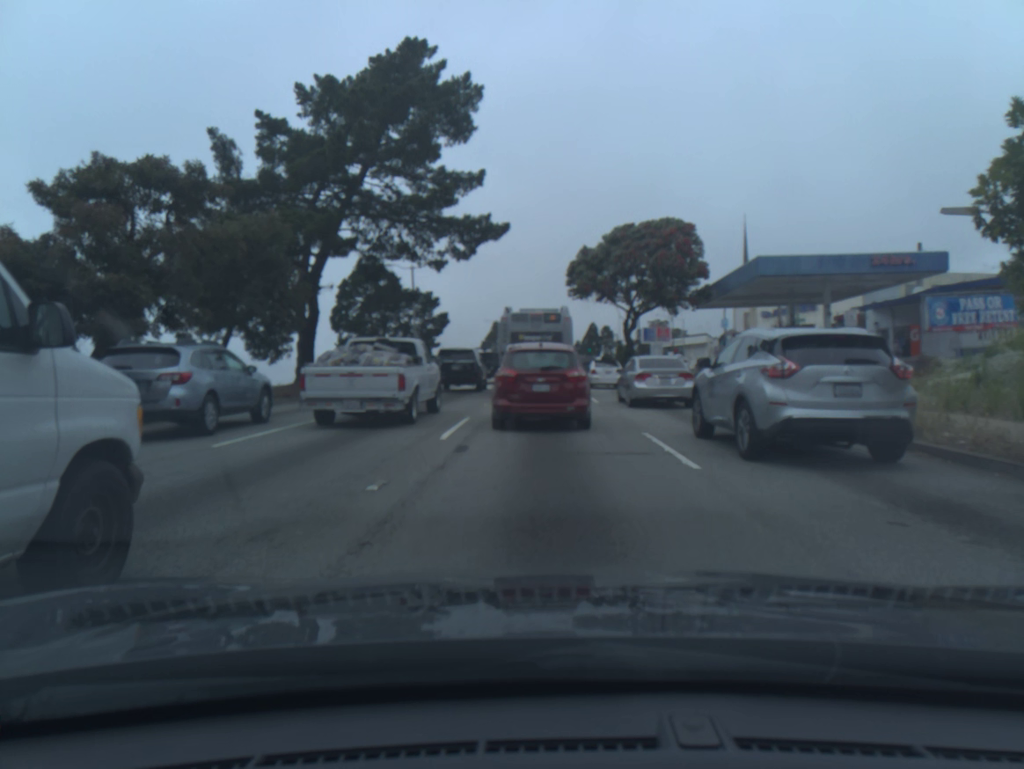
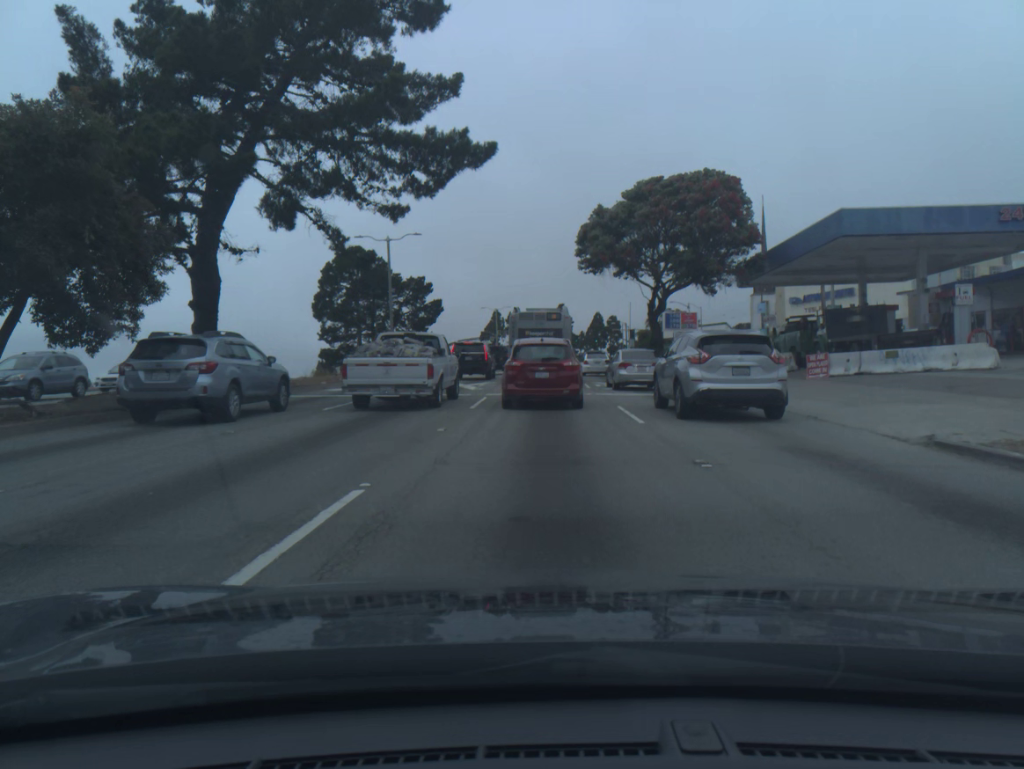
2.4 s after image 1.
(-0.2, +9.7) m; -1°
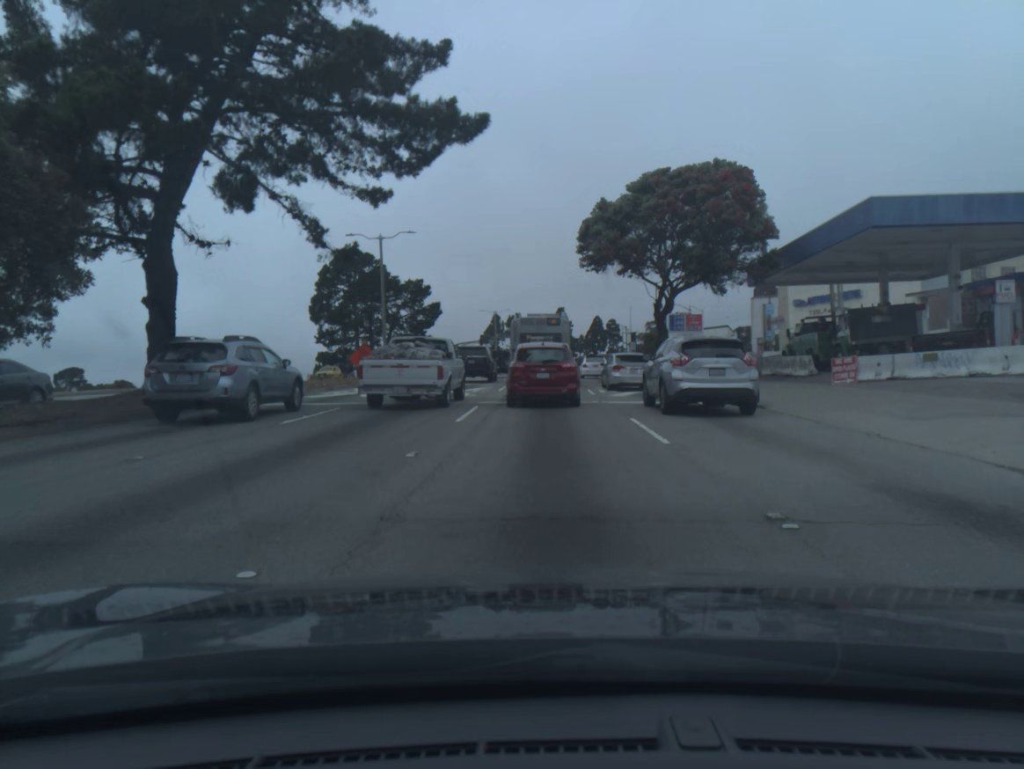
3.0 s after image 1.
(0.0, +2.9) m; 0°
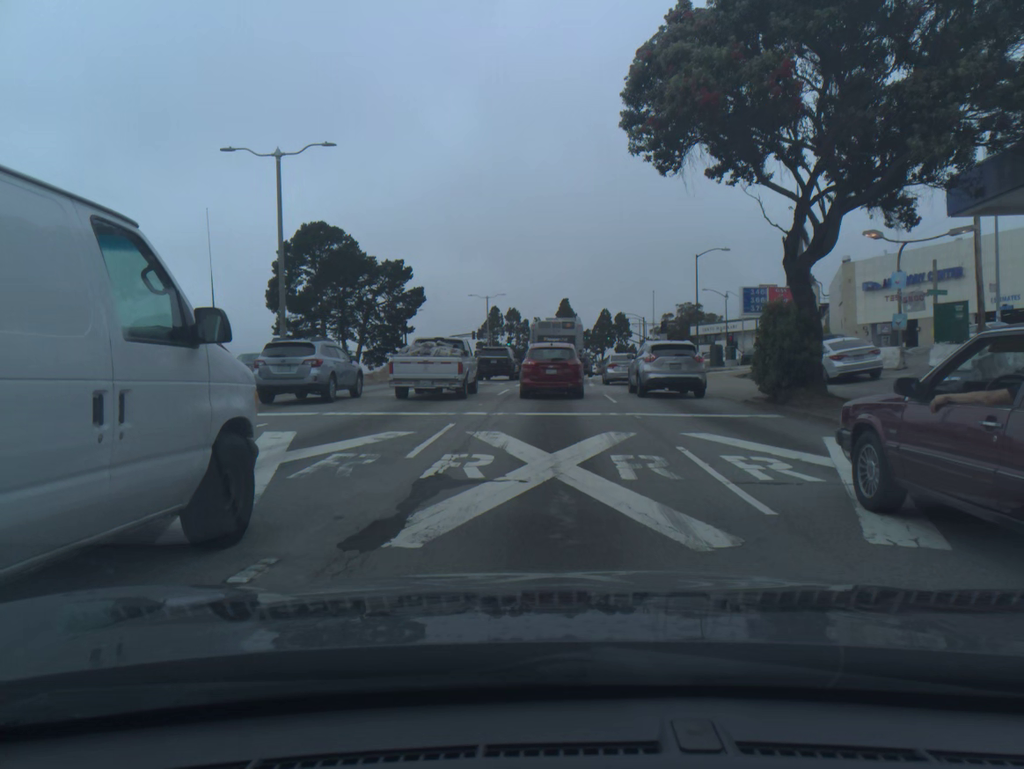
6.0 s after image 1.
(-0.1, +19.8) m; 0°
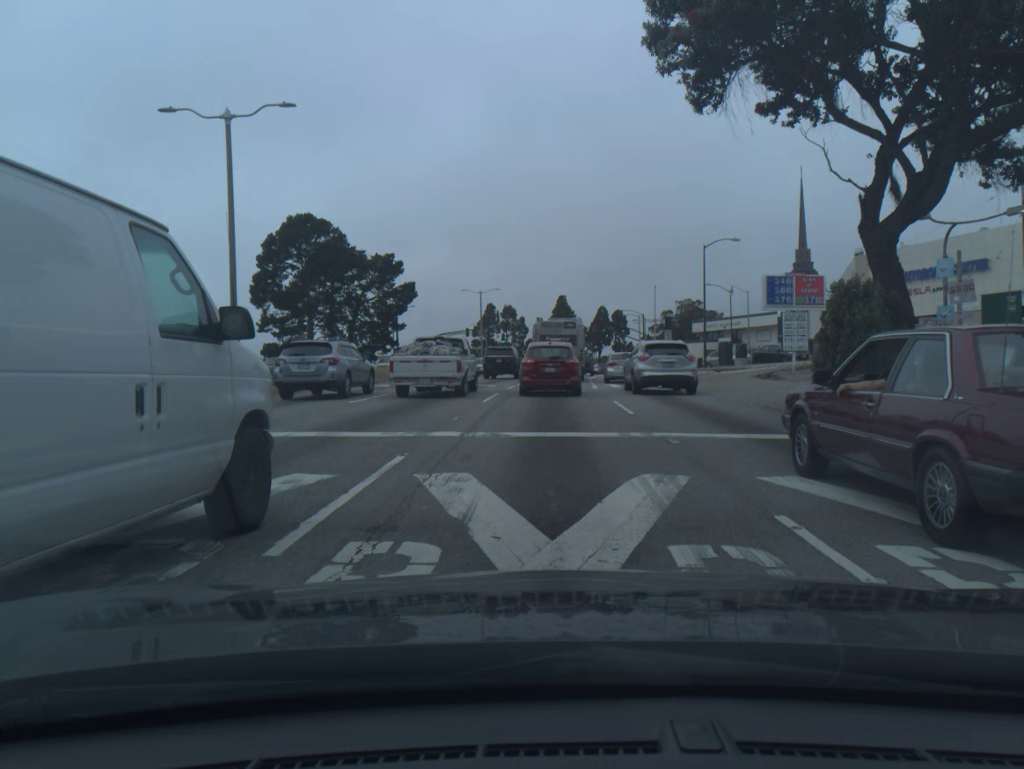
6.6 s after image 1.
(0.0, +4.6) m; 0°
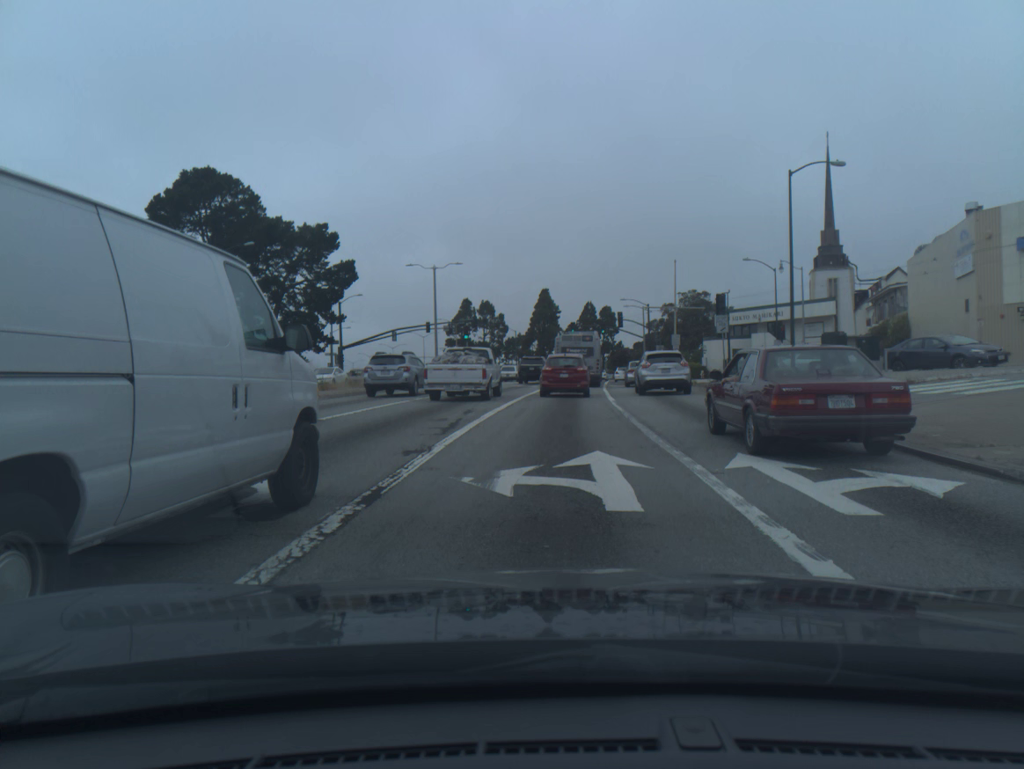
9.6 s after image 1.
(+0.3, +24.7) m; +1°
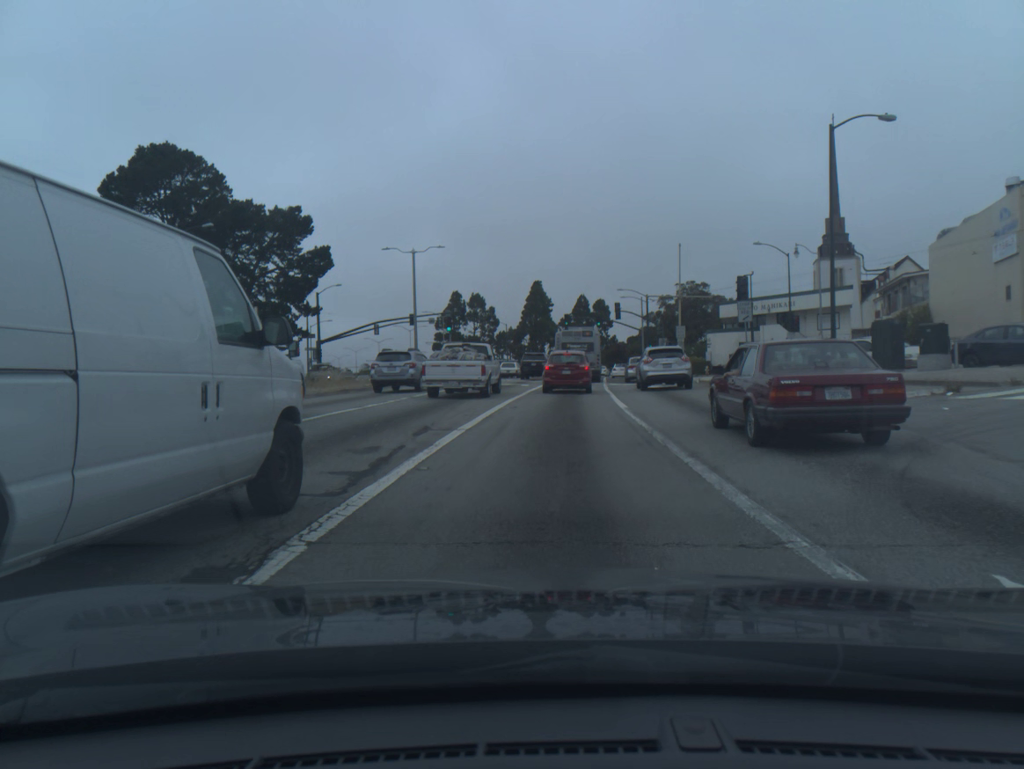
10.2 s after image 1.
(0.0, +6.0) m; +1°
